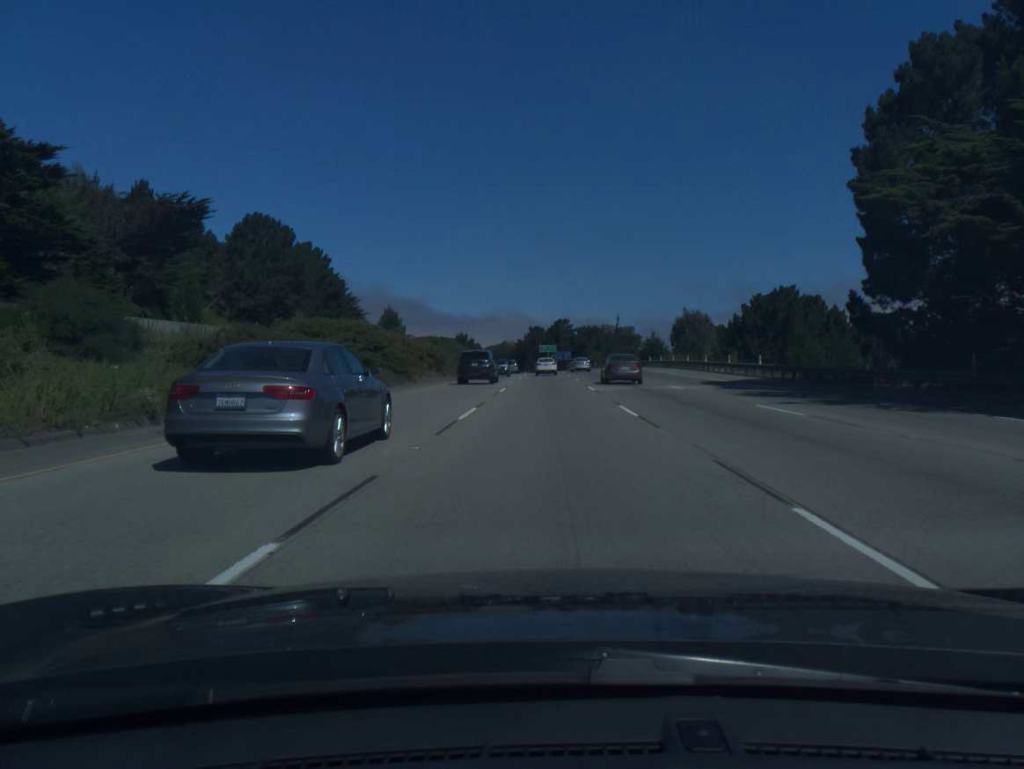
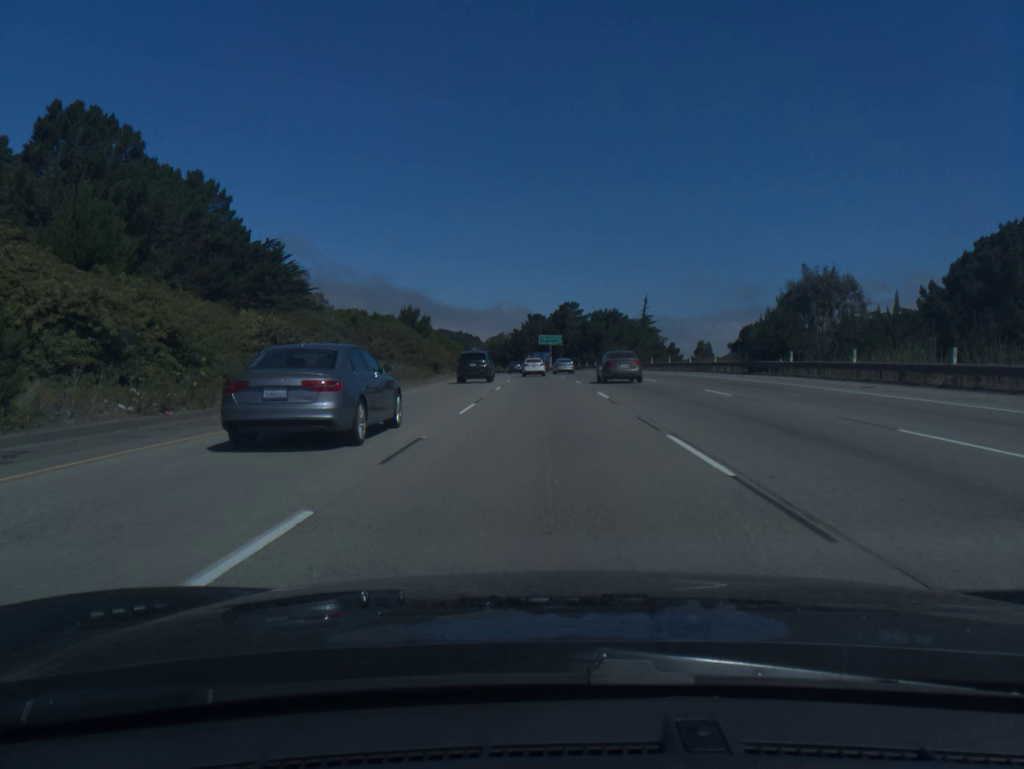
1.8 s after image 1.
(0.0, +52.6) m; 0°
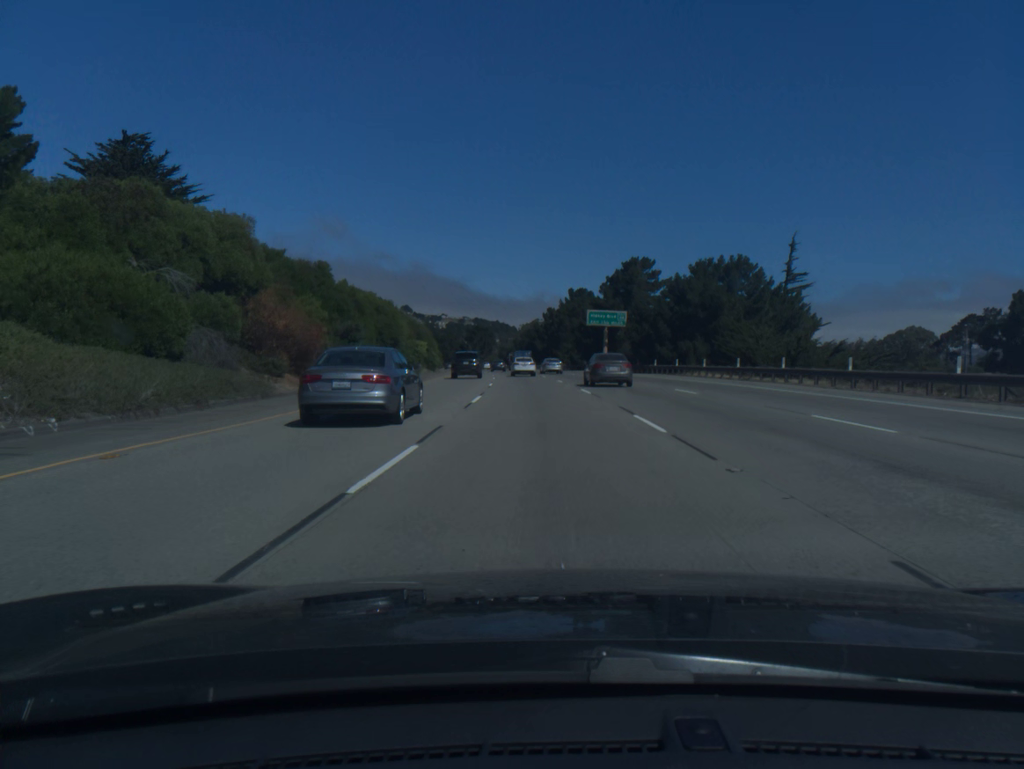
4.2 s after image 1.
(-1.4, +68.8) m; -3°
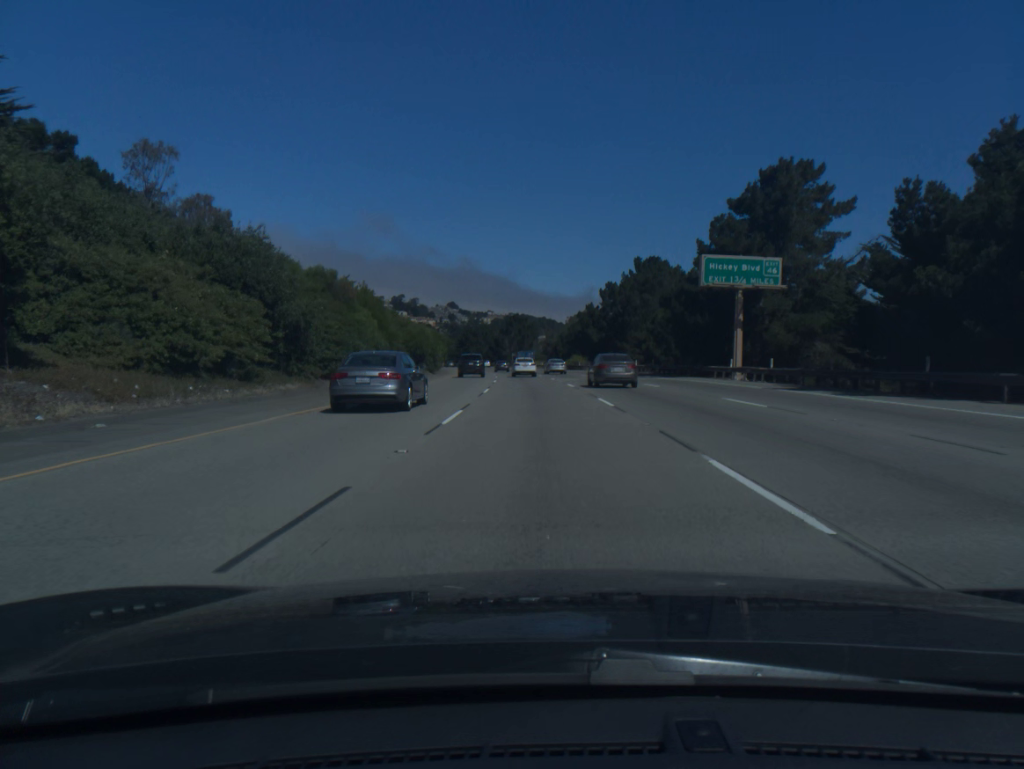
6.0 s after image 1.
(-1.5, +51.0) m; -3°
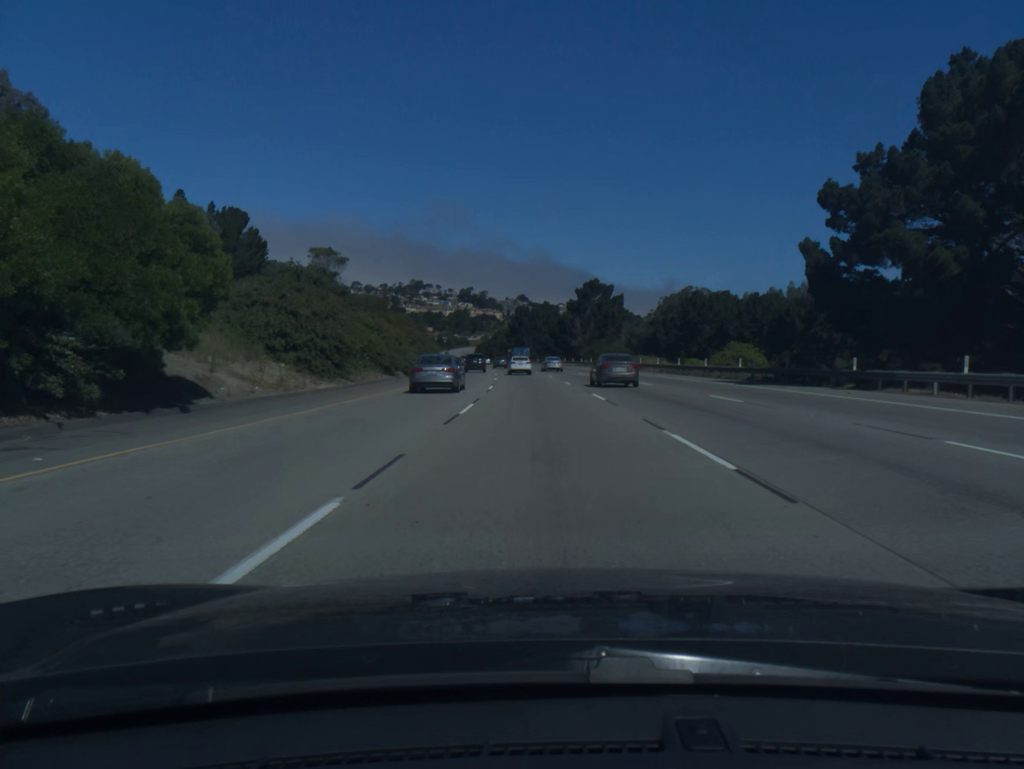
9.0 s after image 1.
(-3.9, +84.4) m; -5°
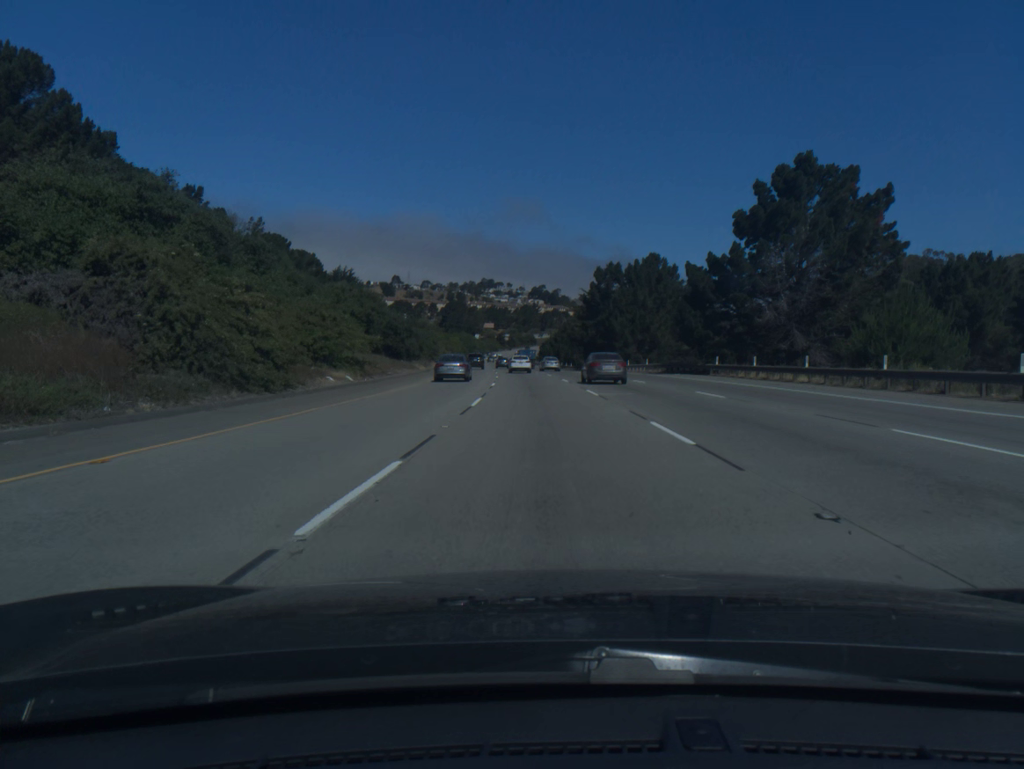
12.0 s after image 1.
(-3.9, +85.2) m; -5°
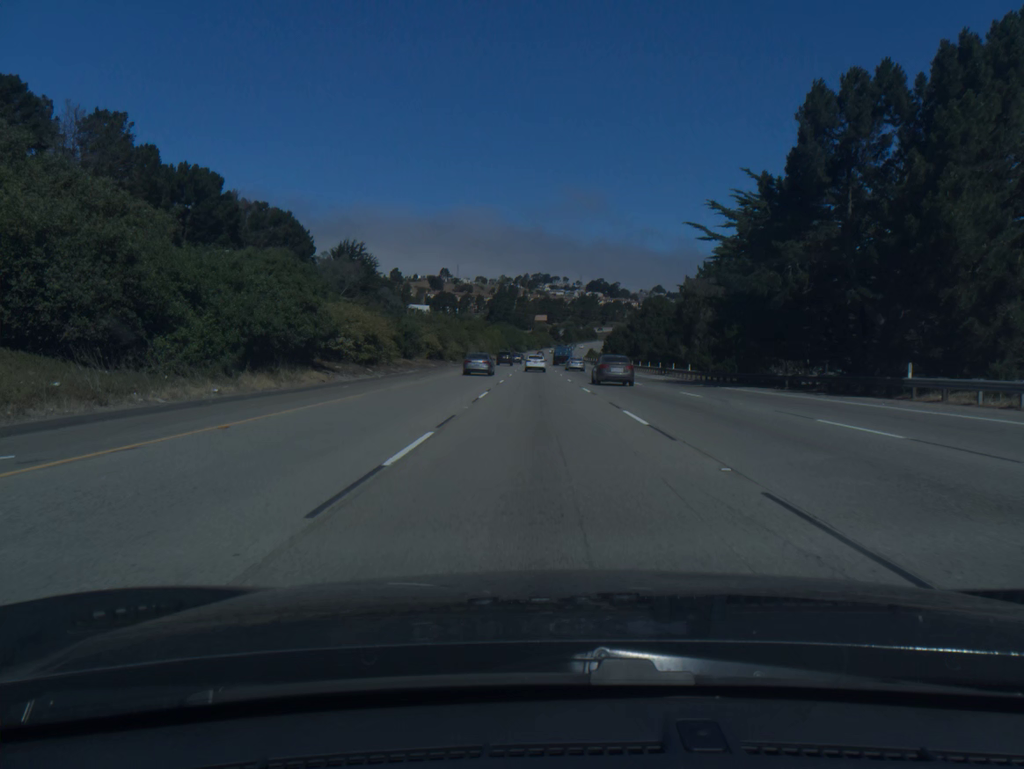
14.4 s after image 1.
(-2.6, +69.3) m; -4°
